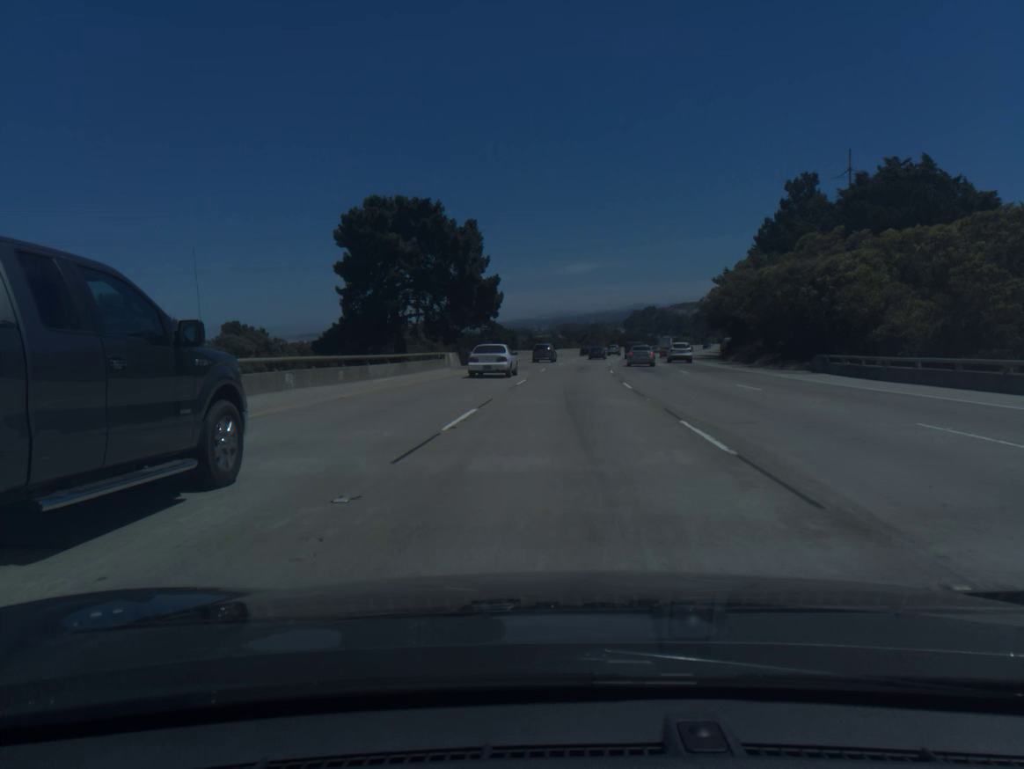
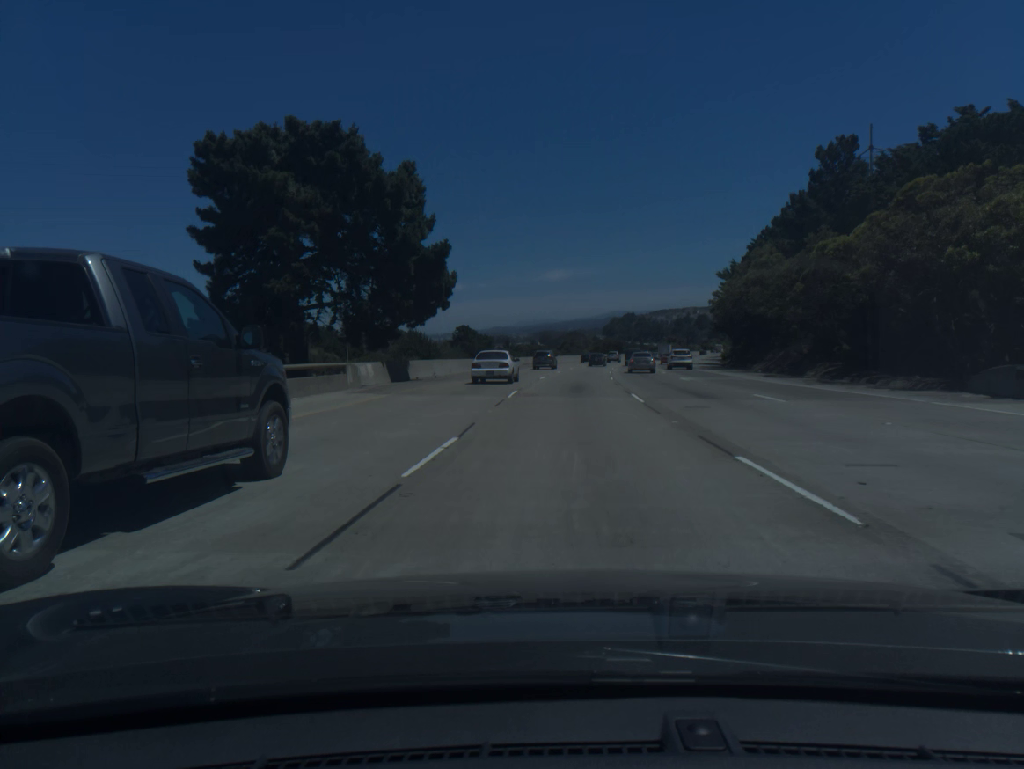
(+0.3, +18.6) m; +2°
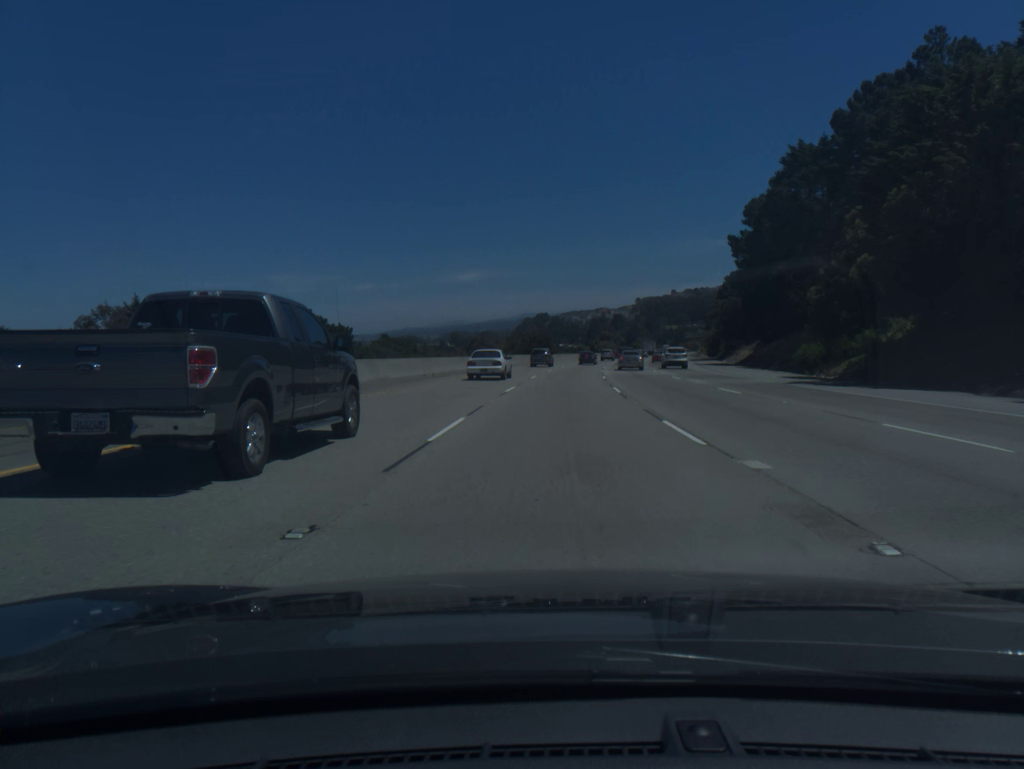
(+4.3, +74.1) m; +6°
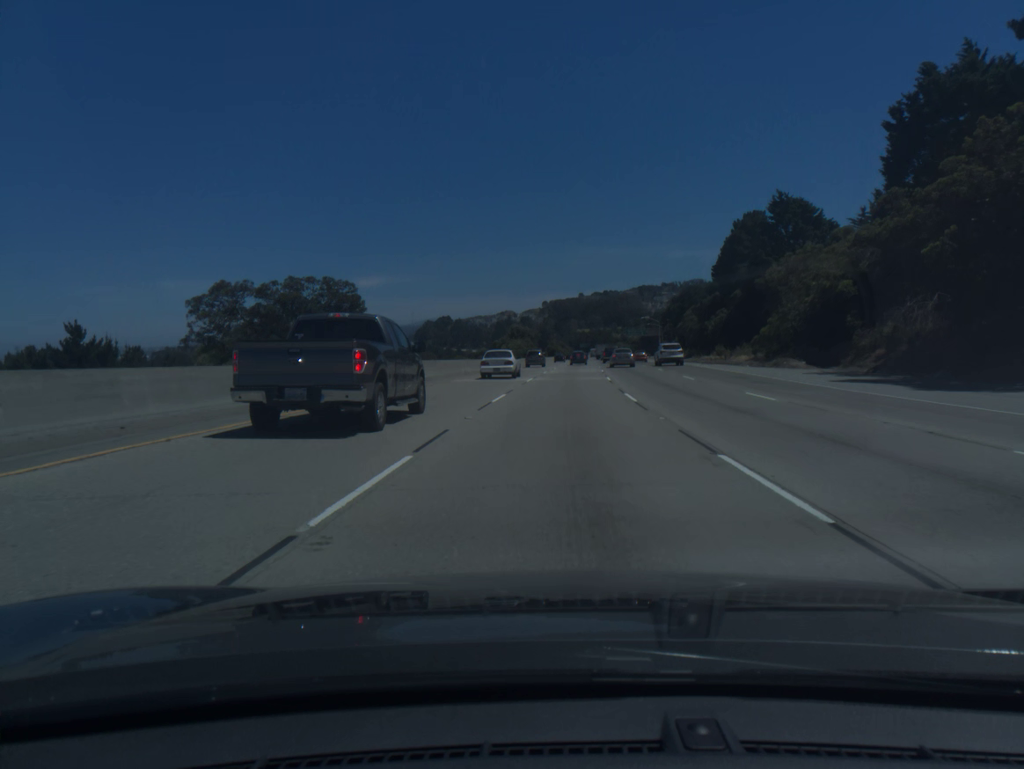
(+5.6, +92.4) m; +7°
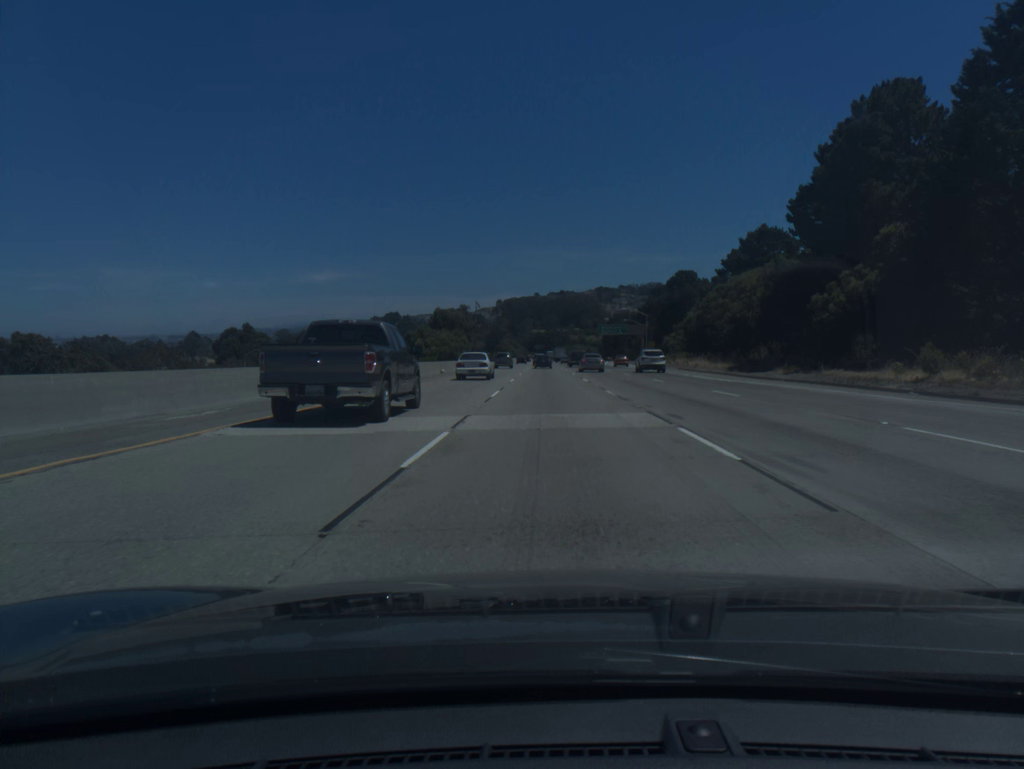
(+1.7, +55.5) m; +3°
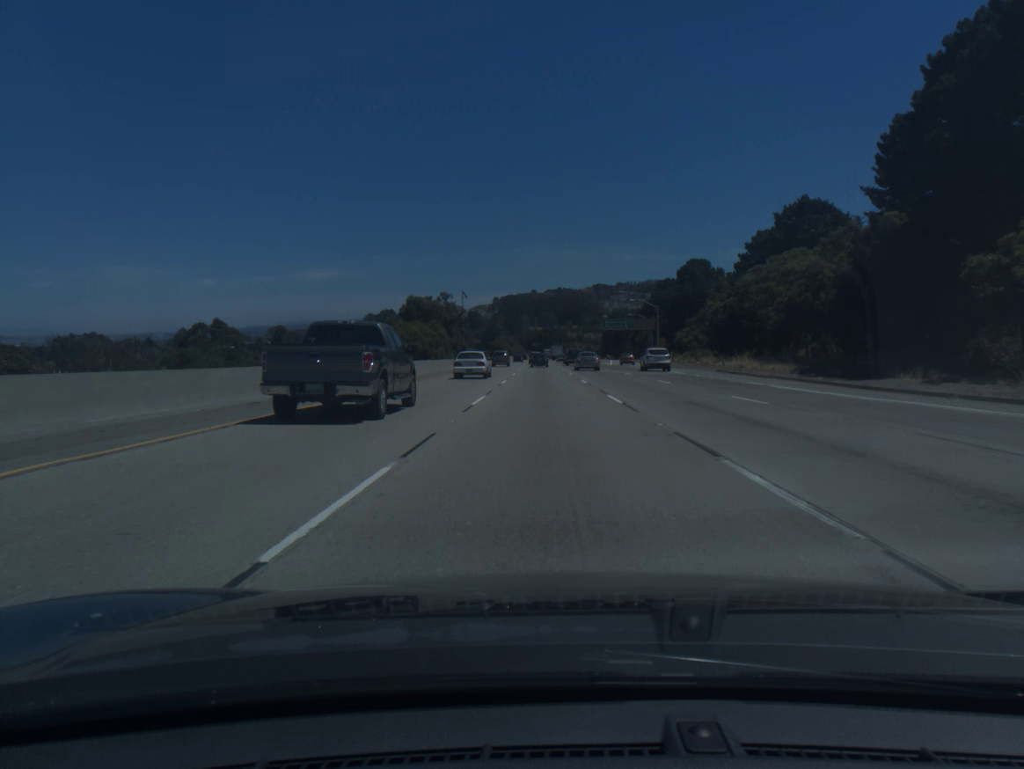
(+0.1, +18.4) m; 0°
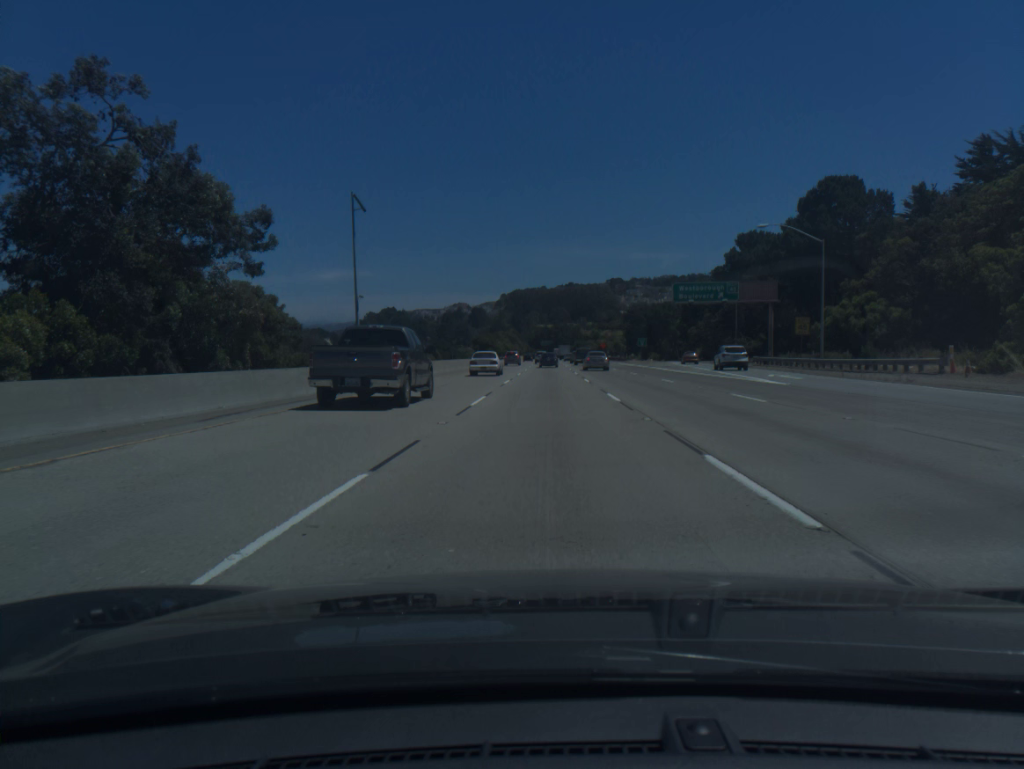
(-0.5, +73.2) m; -1°
